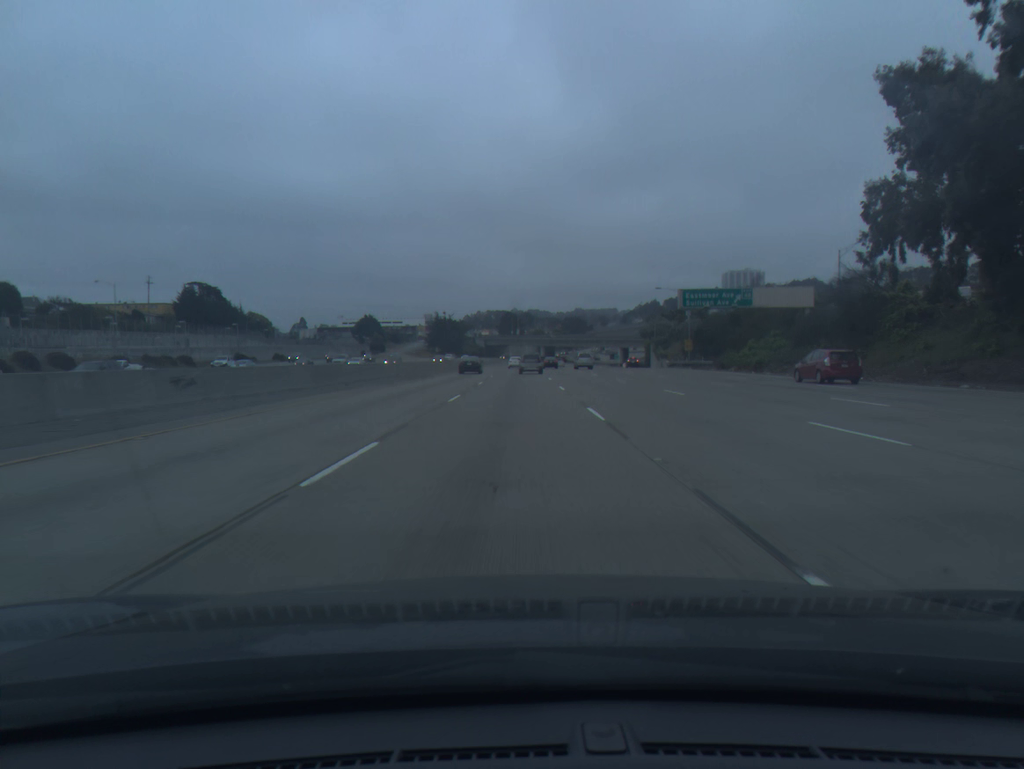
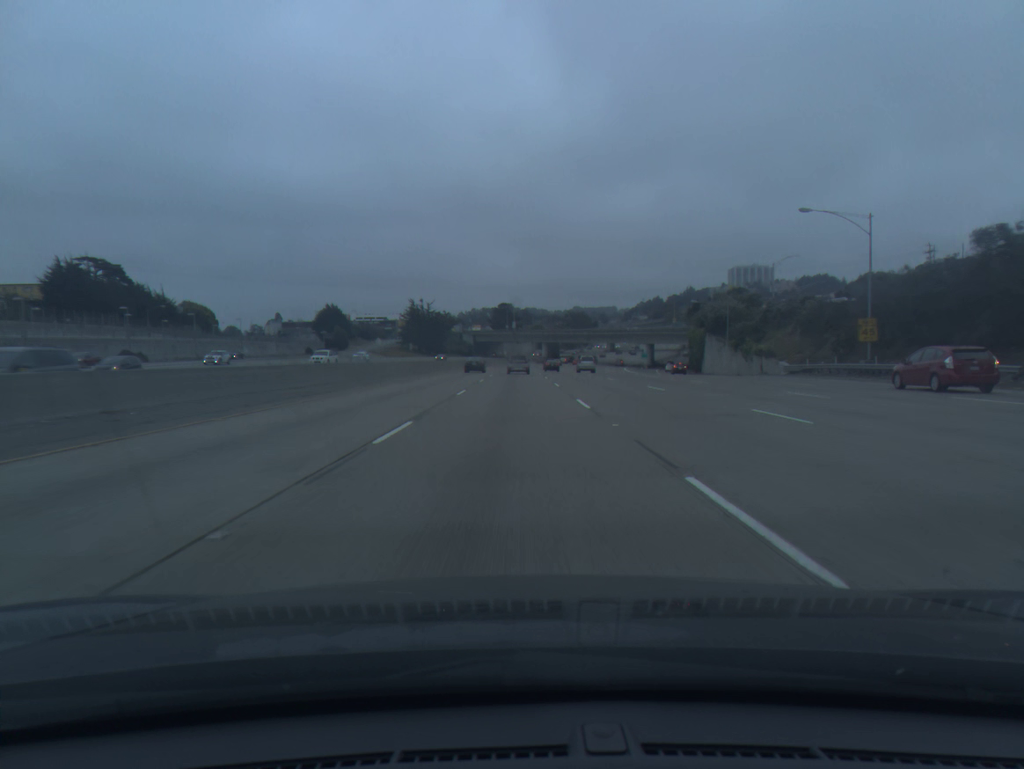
(0.0, +55.1) m; 0°
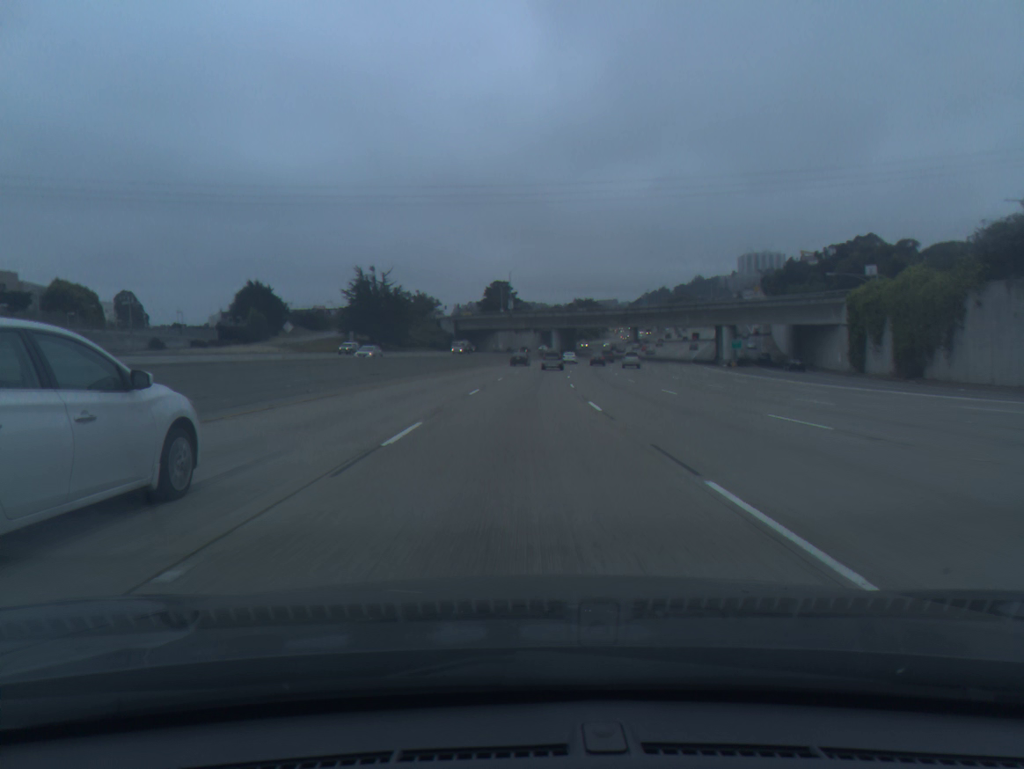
(-0.2, +73.3) m; 0°
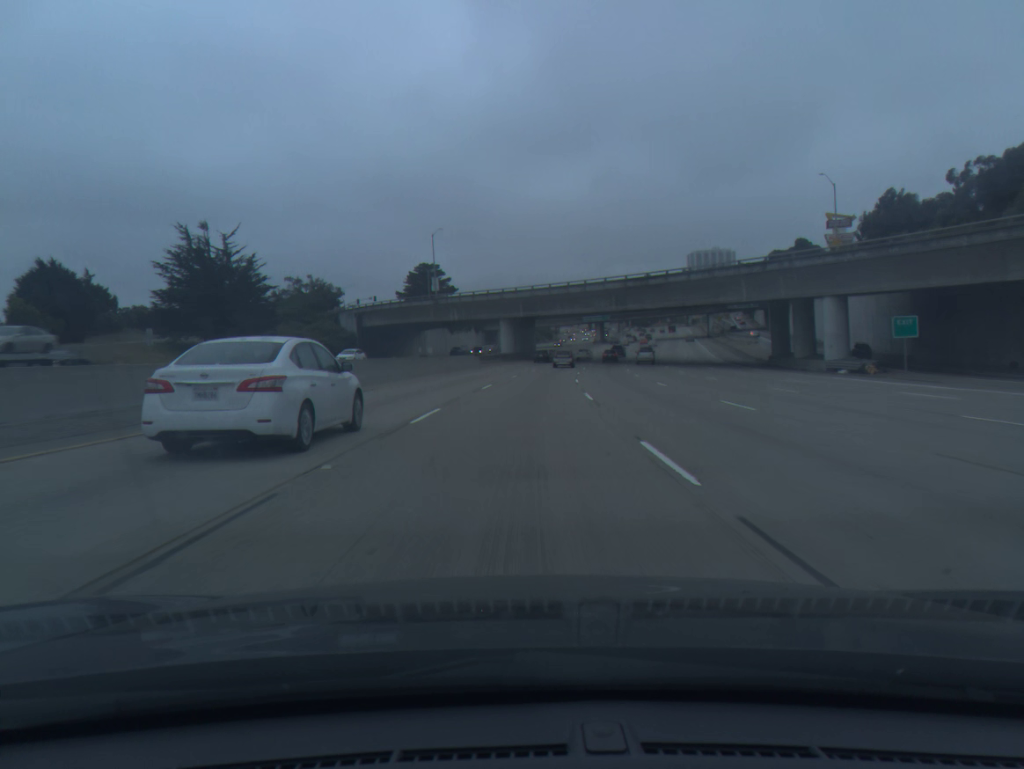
(+1.7, +55.0) m; +4°
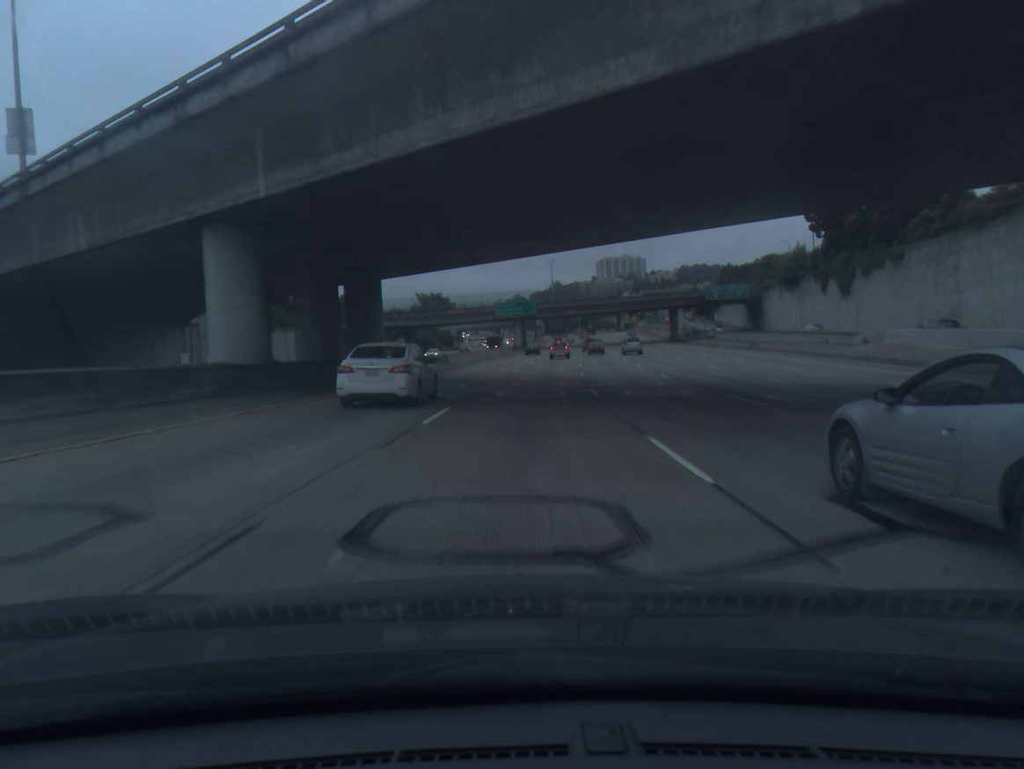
(+4.2, +73.0) m; +7°
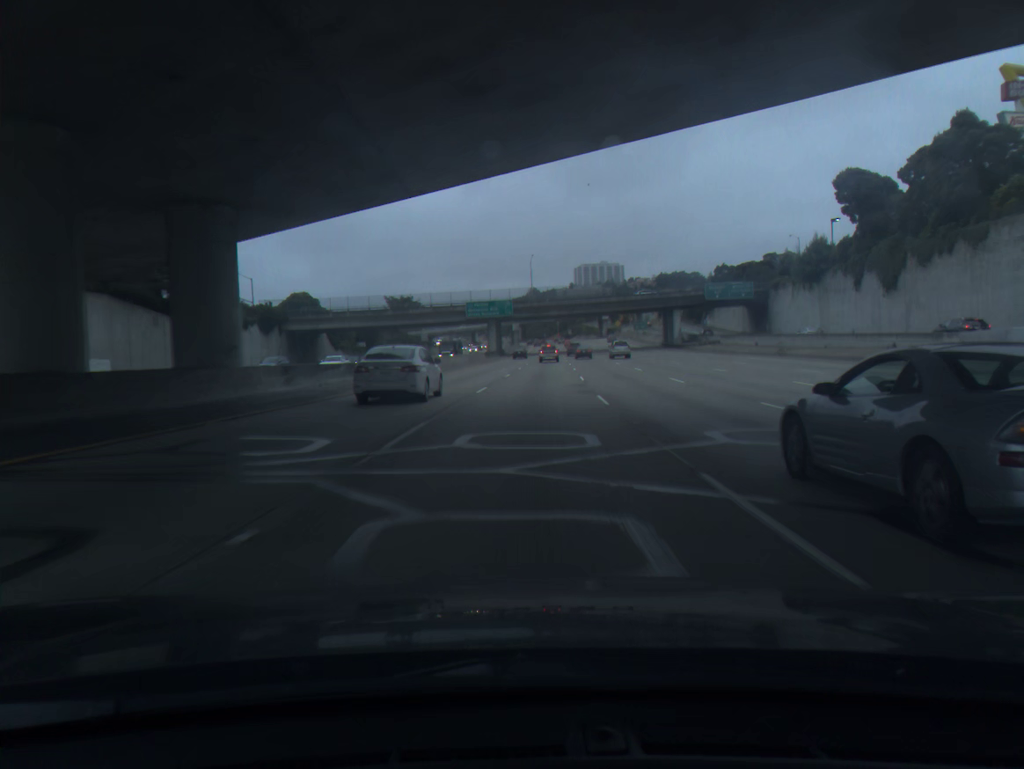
(+0.3, +18.2) m; +2°
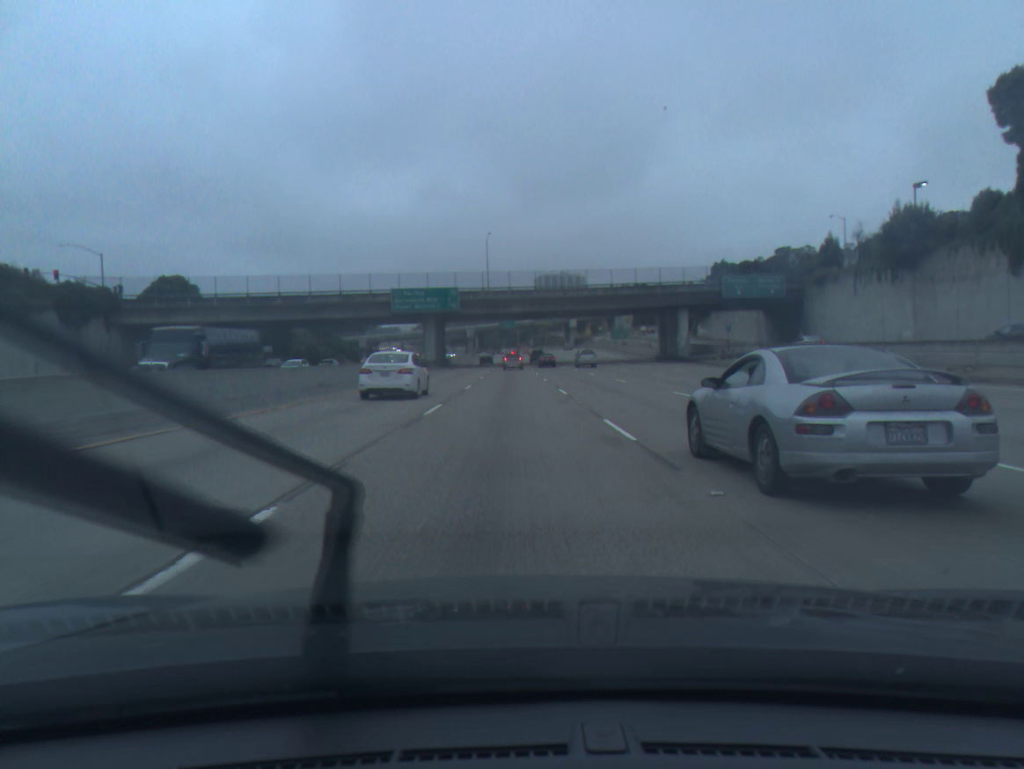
(+1.0, +36.3) m; +3°
